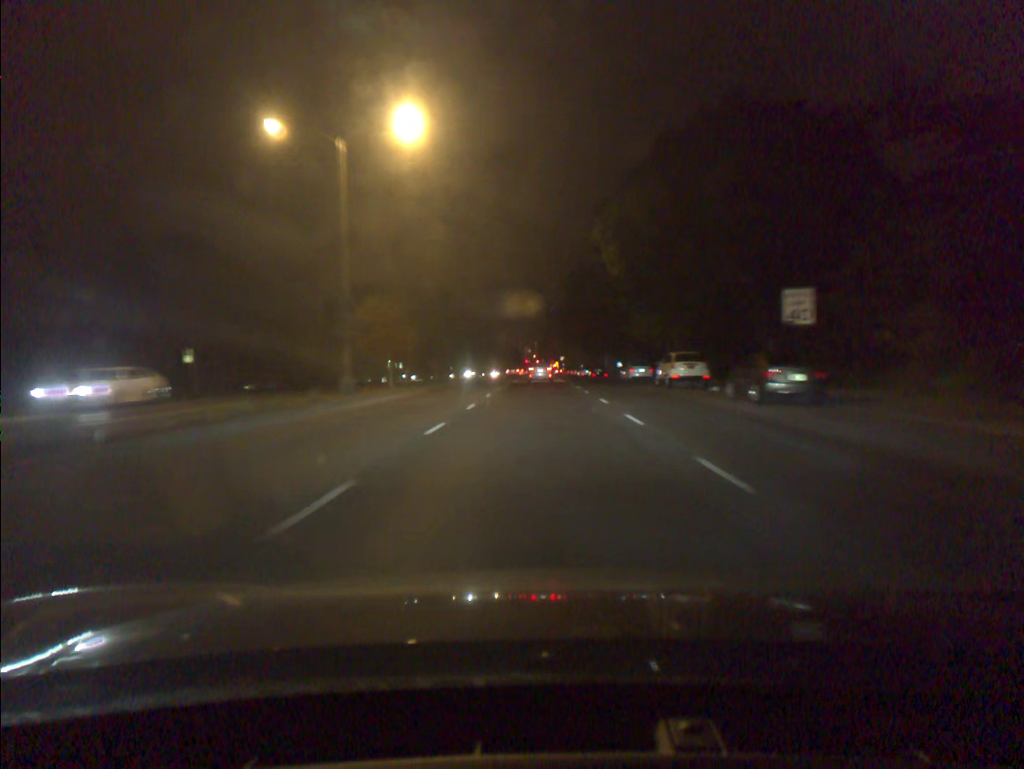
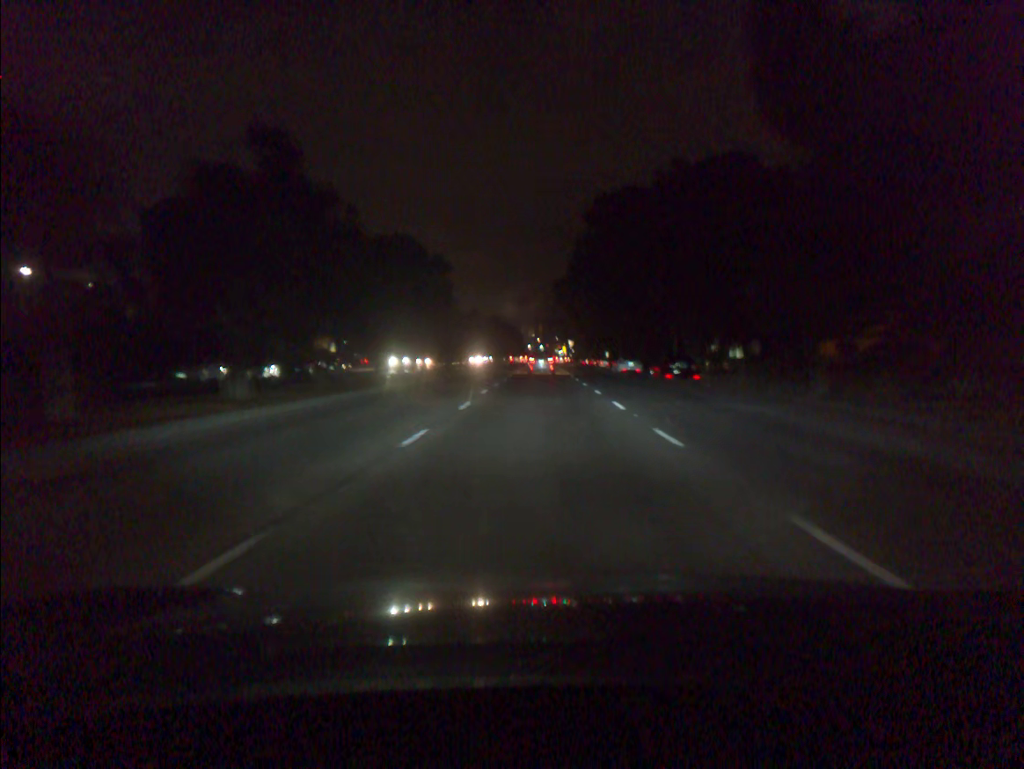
(-0.1, +46.4) m; 0°
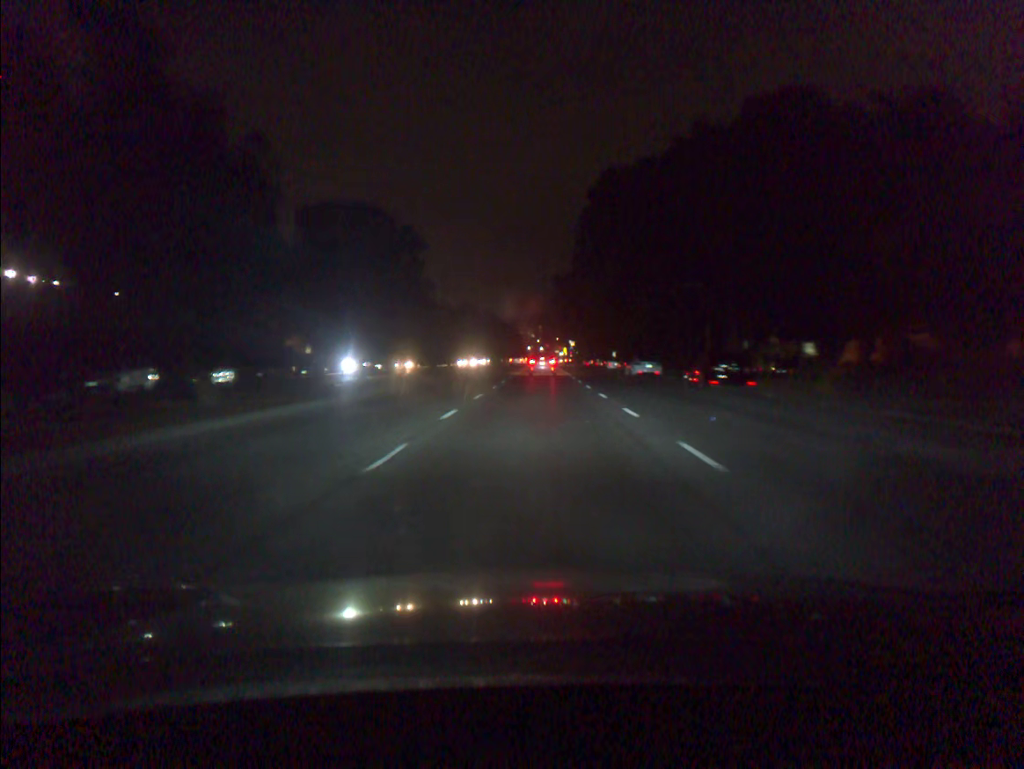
(0.0, +9.6) m; 0°
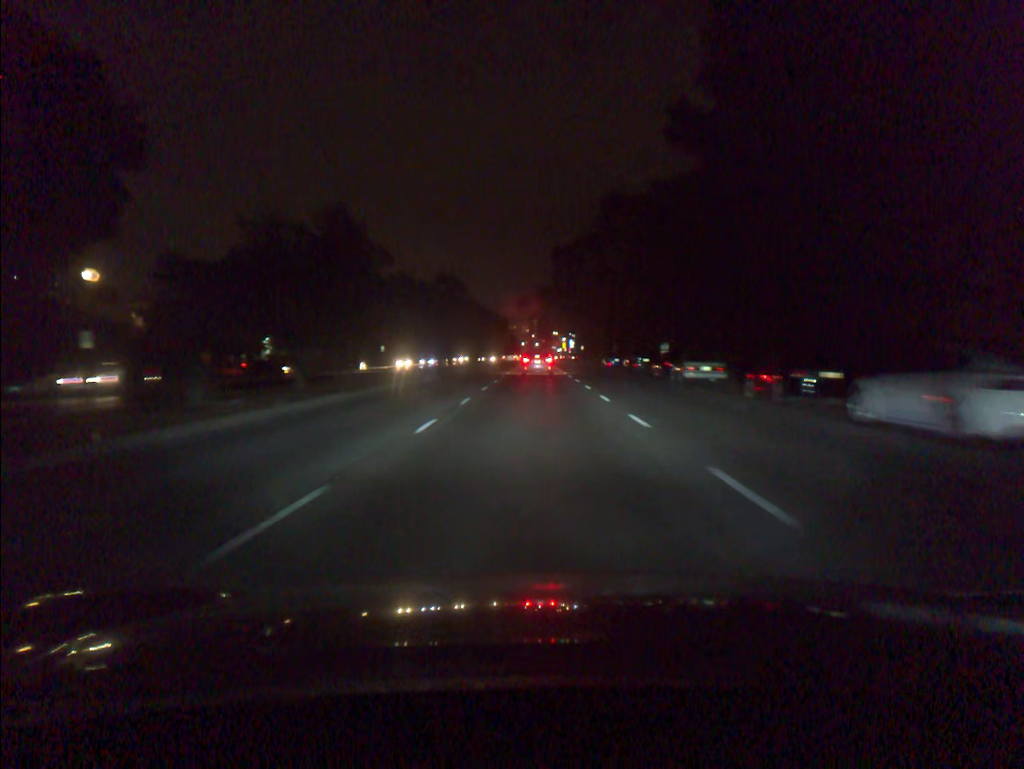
(+0.1, +38.7) m; 0°
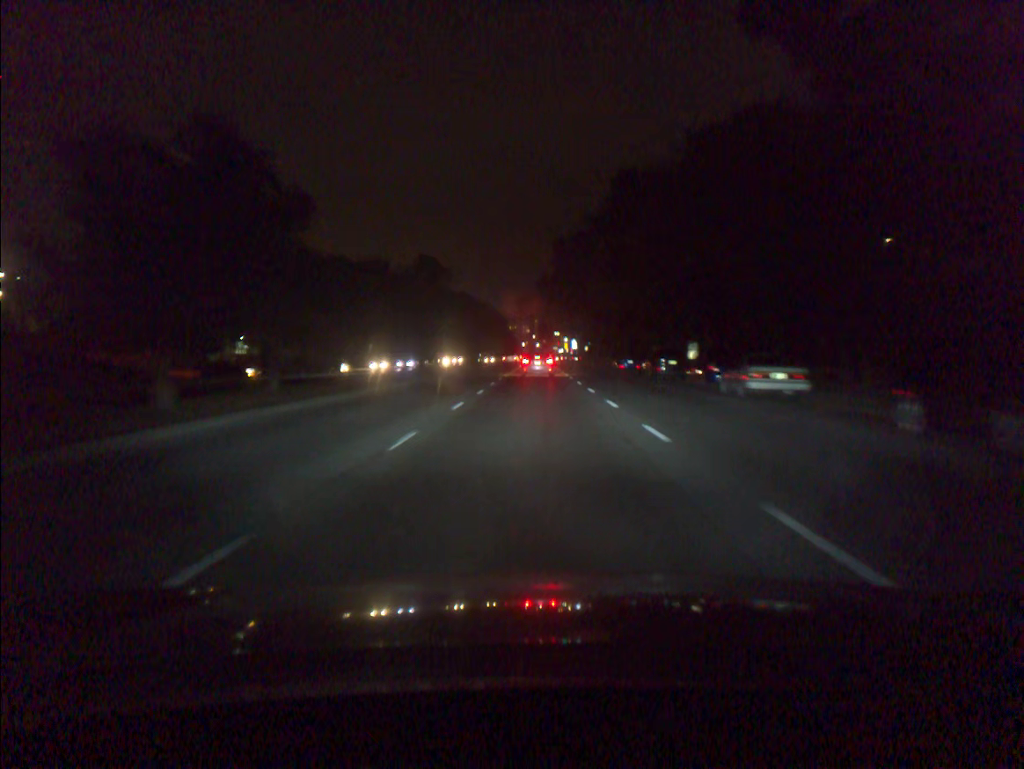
(0.0, +9.3) m; 0°
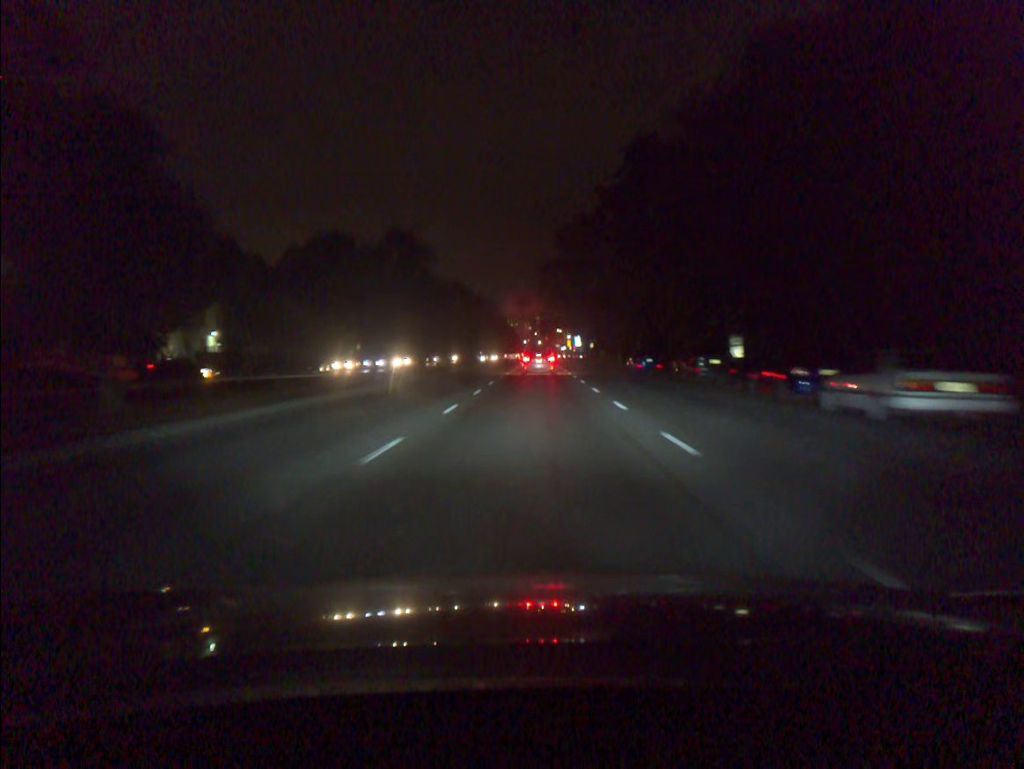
(0.0, +9.0) m; 0°
